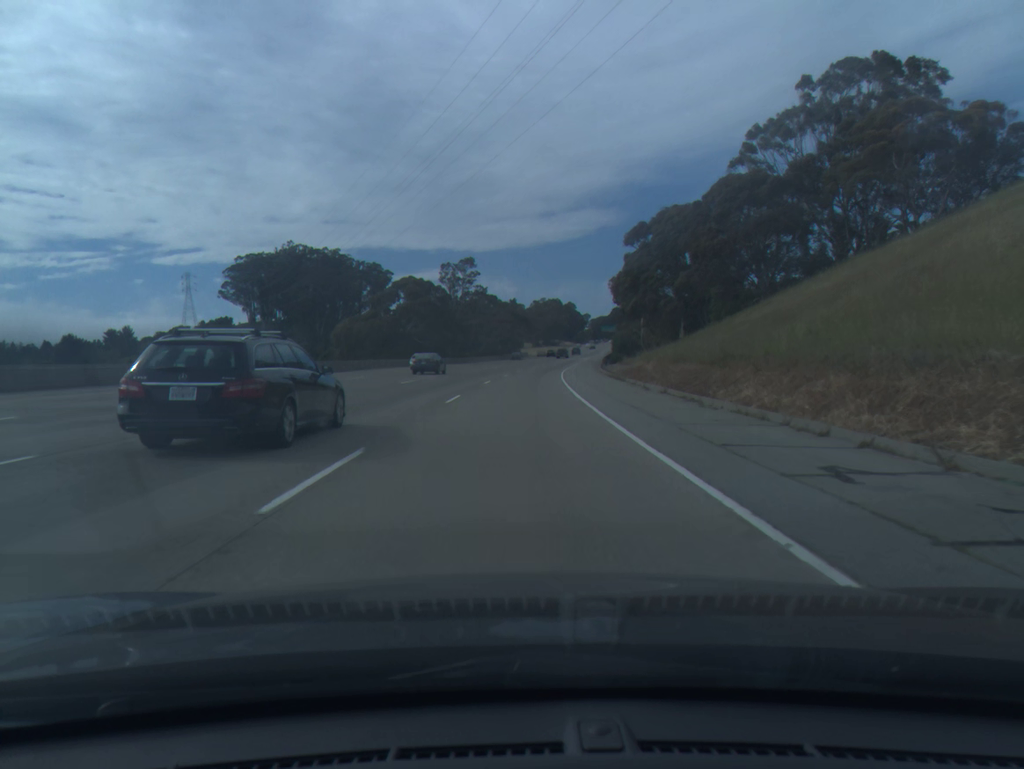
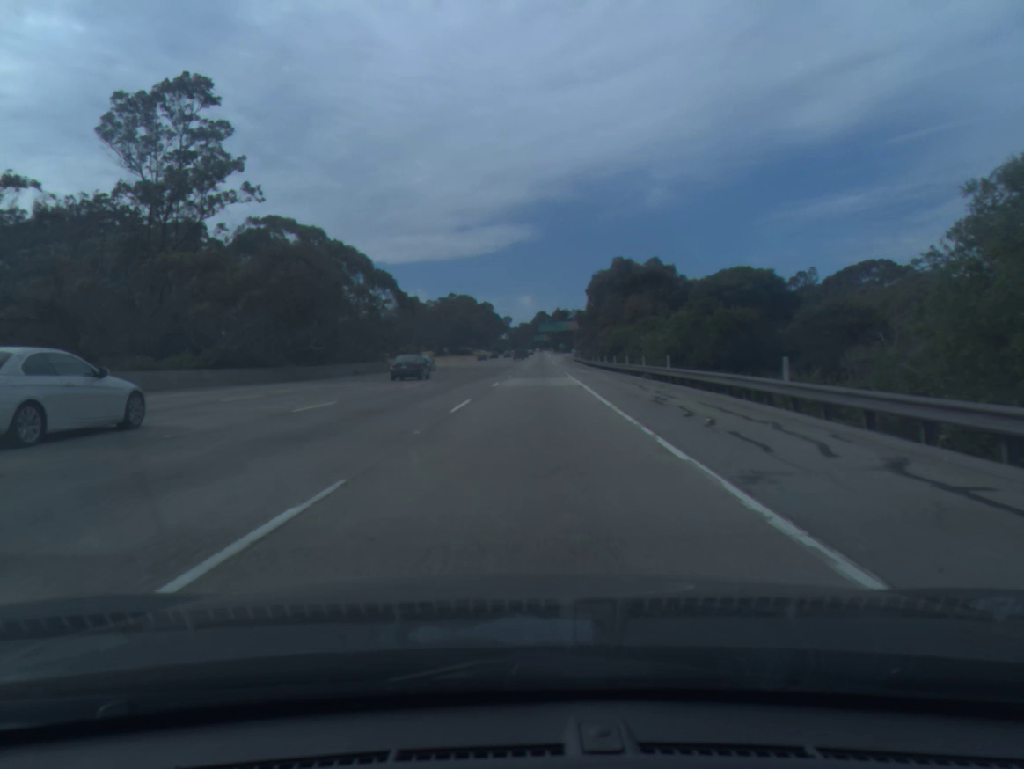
(+6.0, +104.0) m; +6°
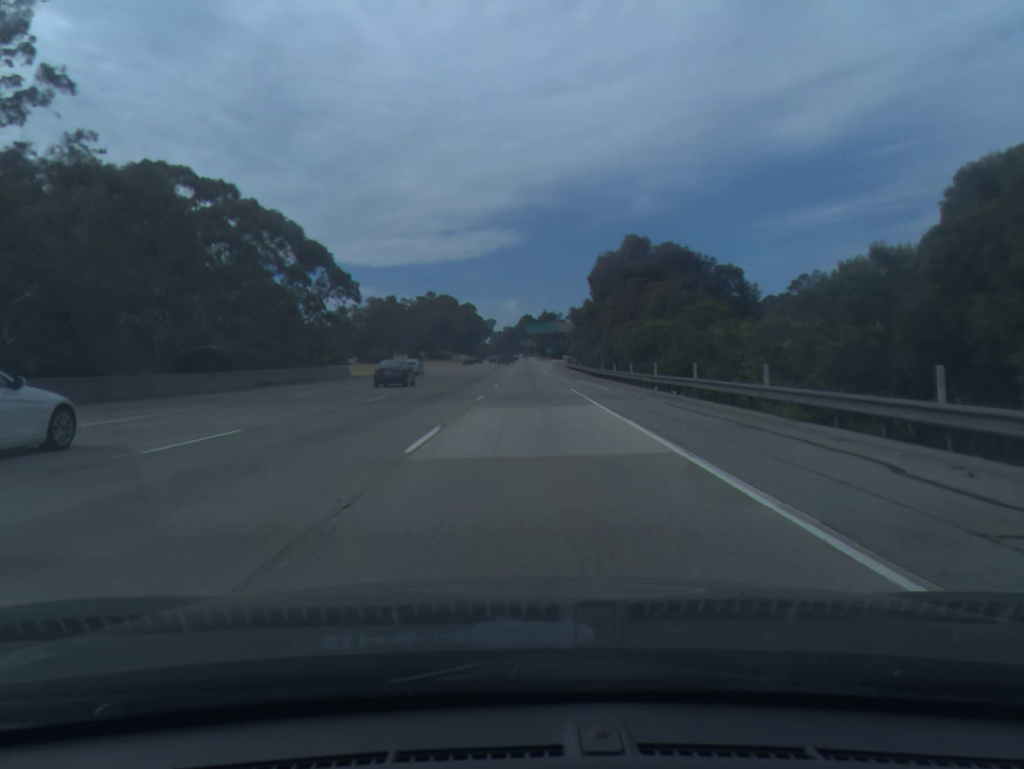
(+0.3, +21.3) m; +1°
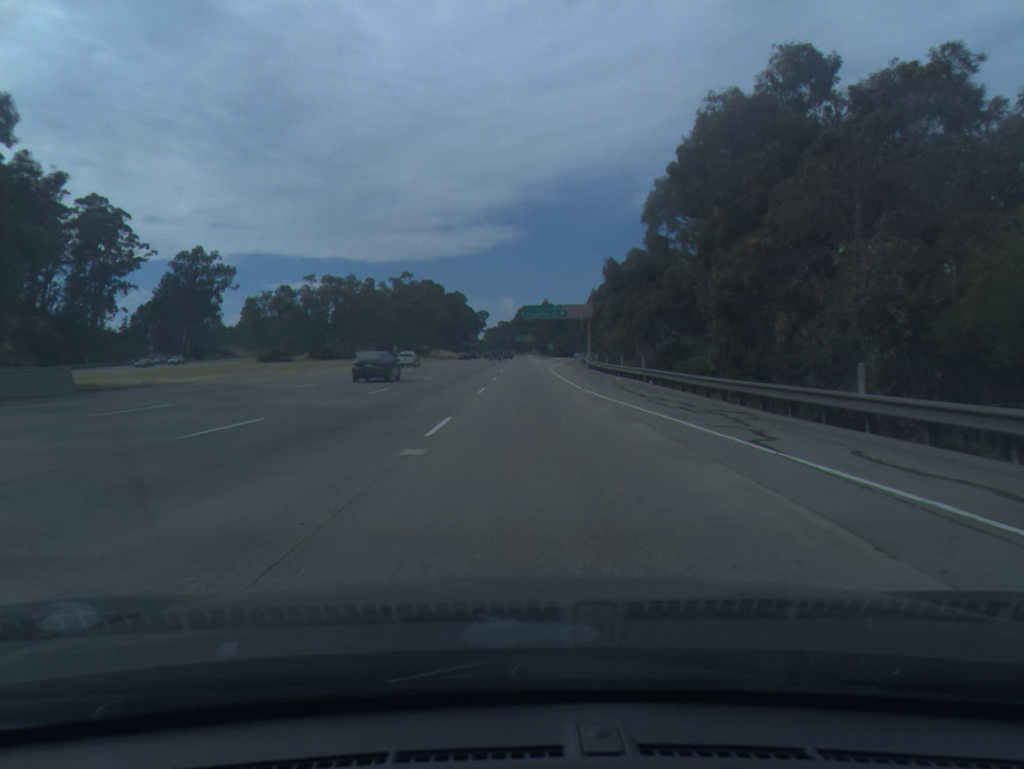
(+0.3, +43.2) m; 0°
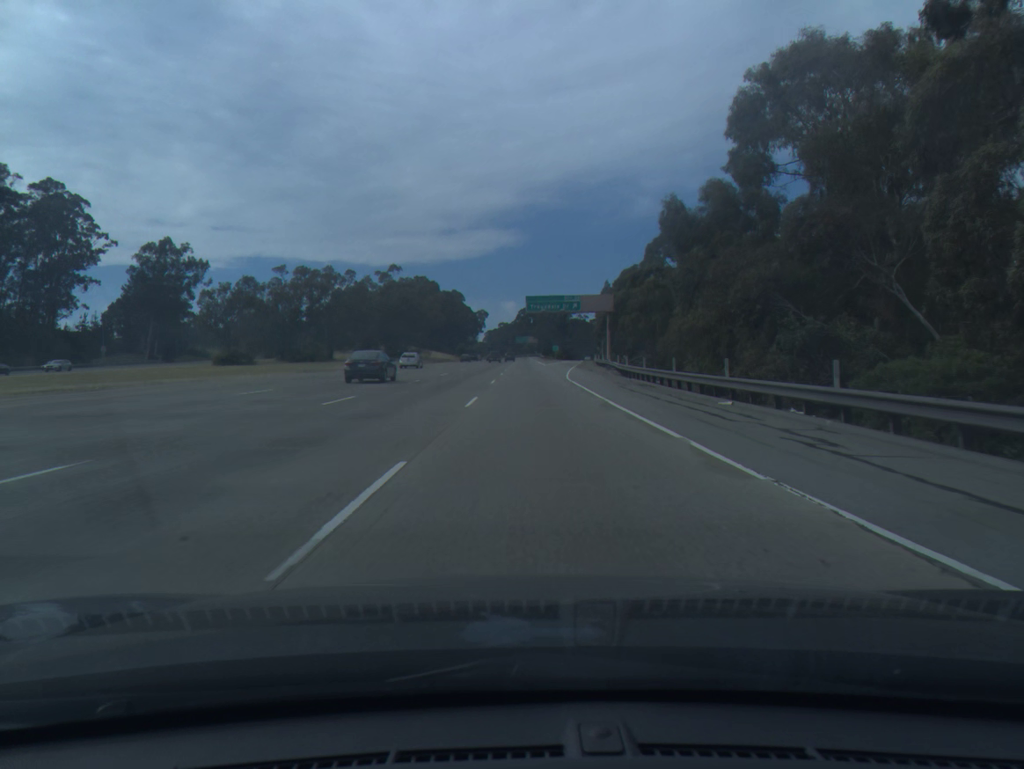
(0.0, +21.7) m; 0°
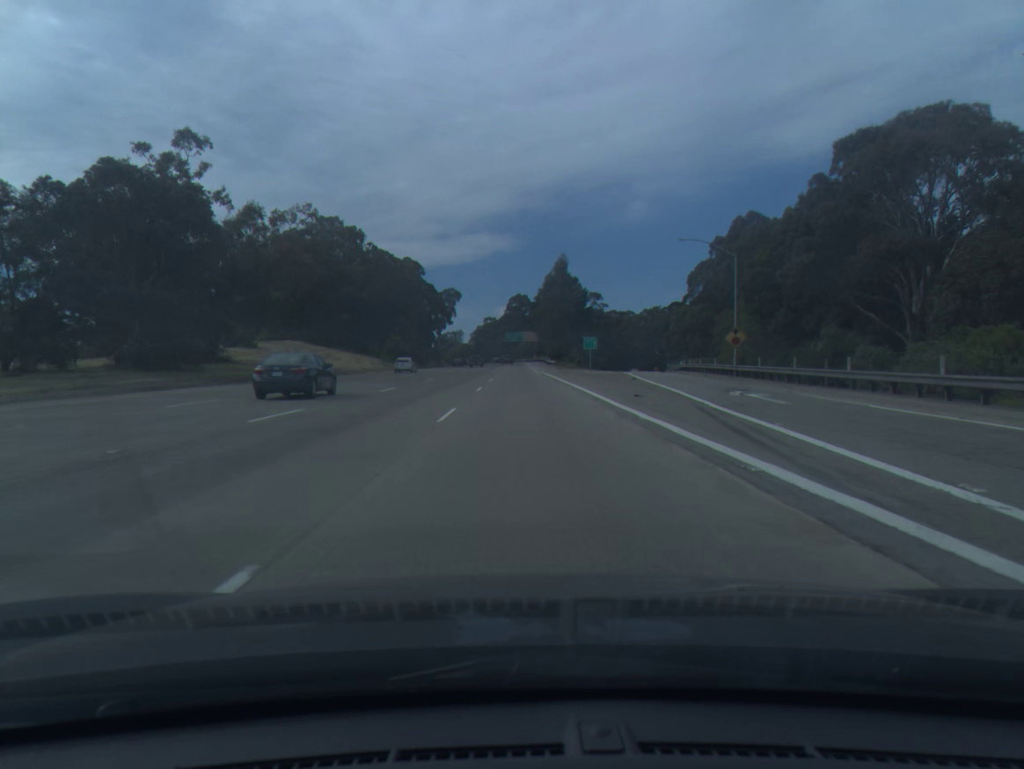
(+0.7, +106.7) m; 0°
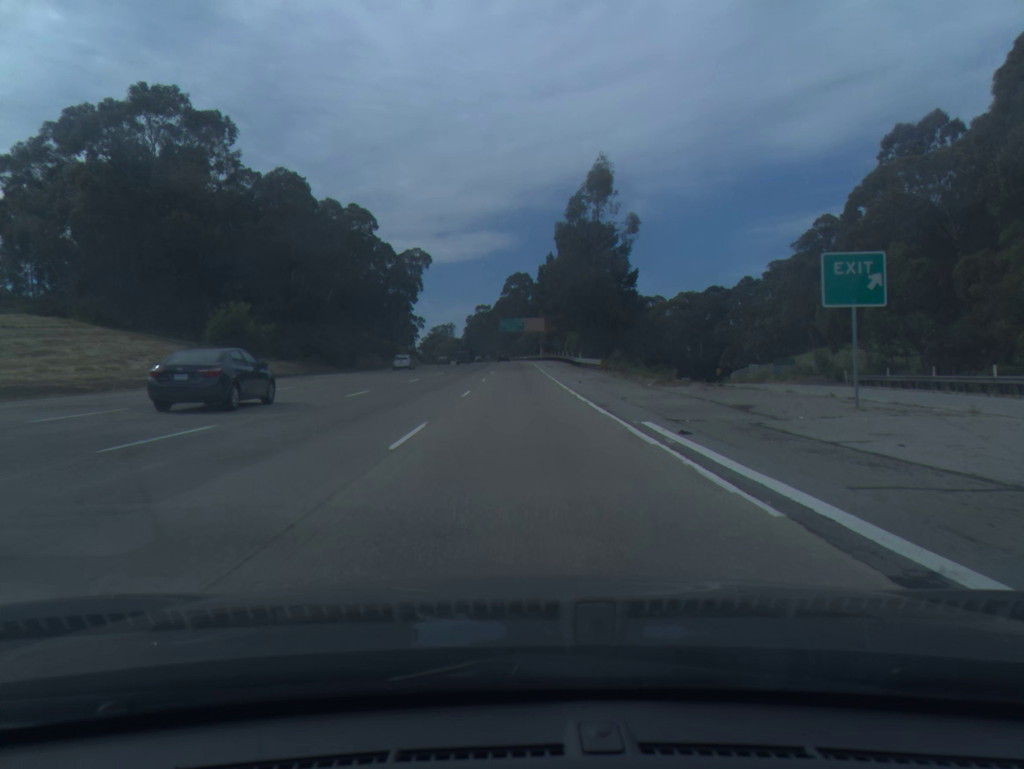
(0.0, +63.8) m; 0°
